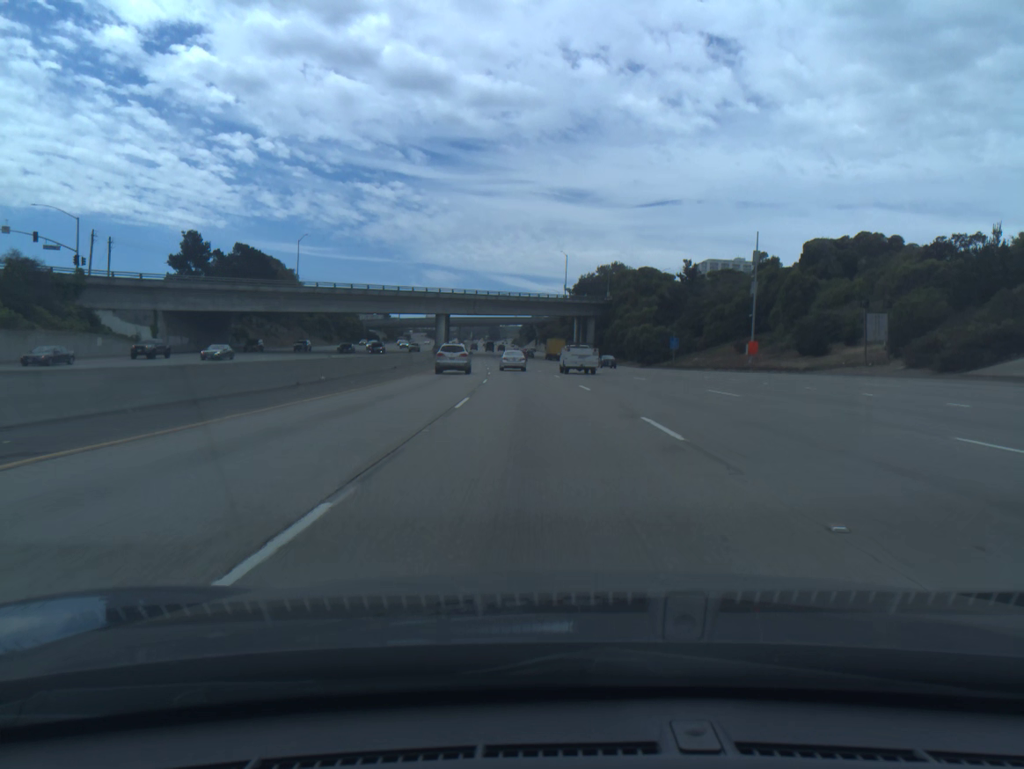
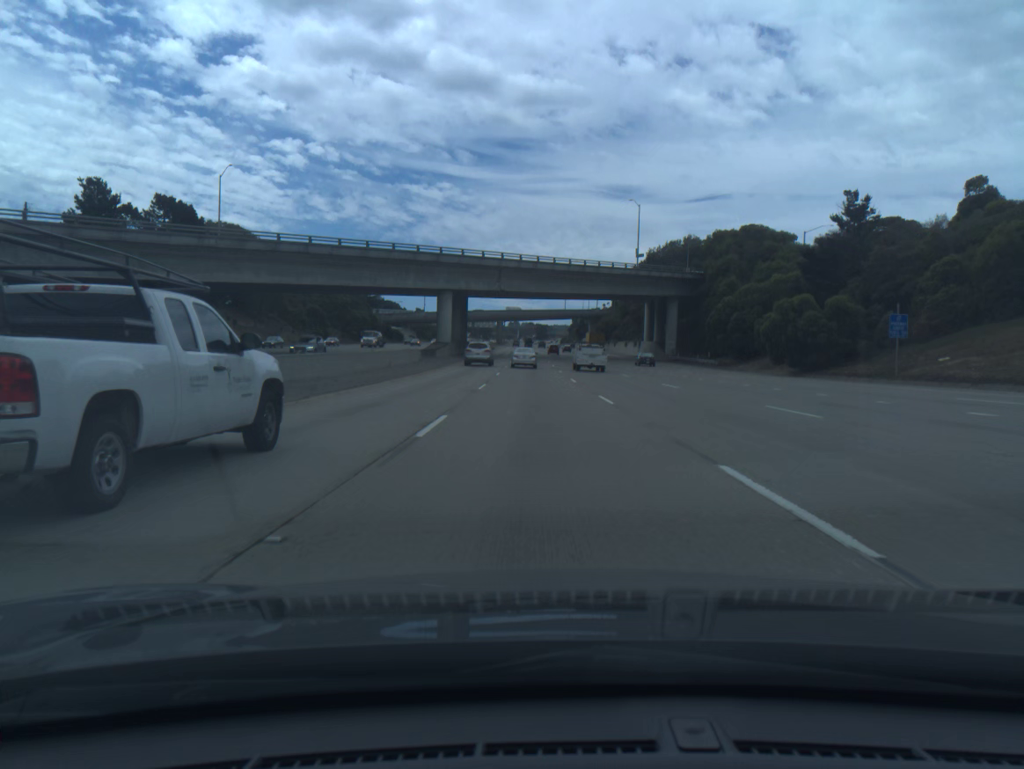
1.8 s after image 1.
(-1.6, +49.8) m; -4°
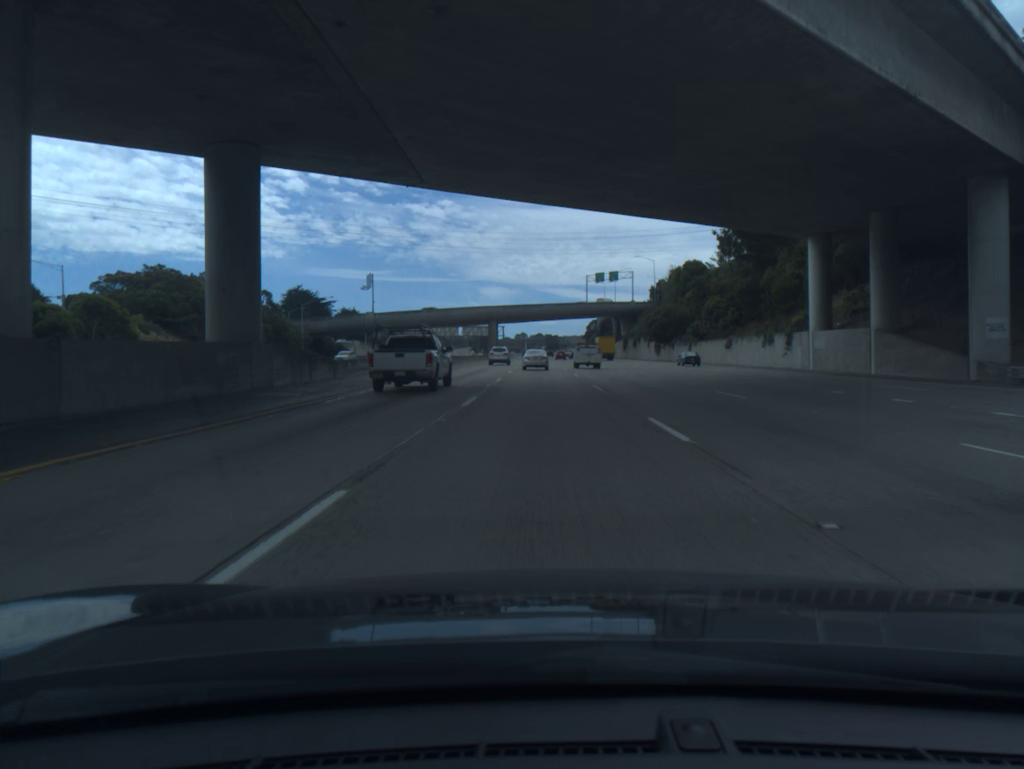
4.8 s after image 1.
(-1.3, +81.5) m; -1°
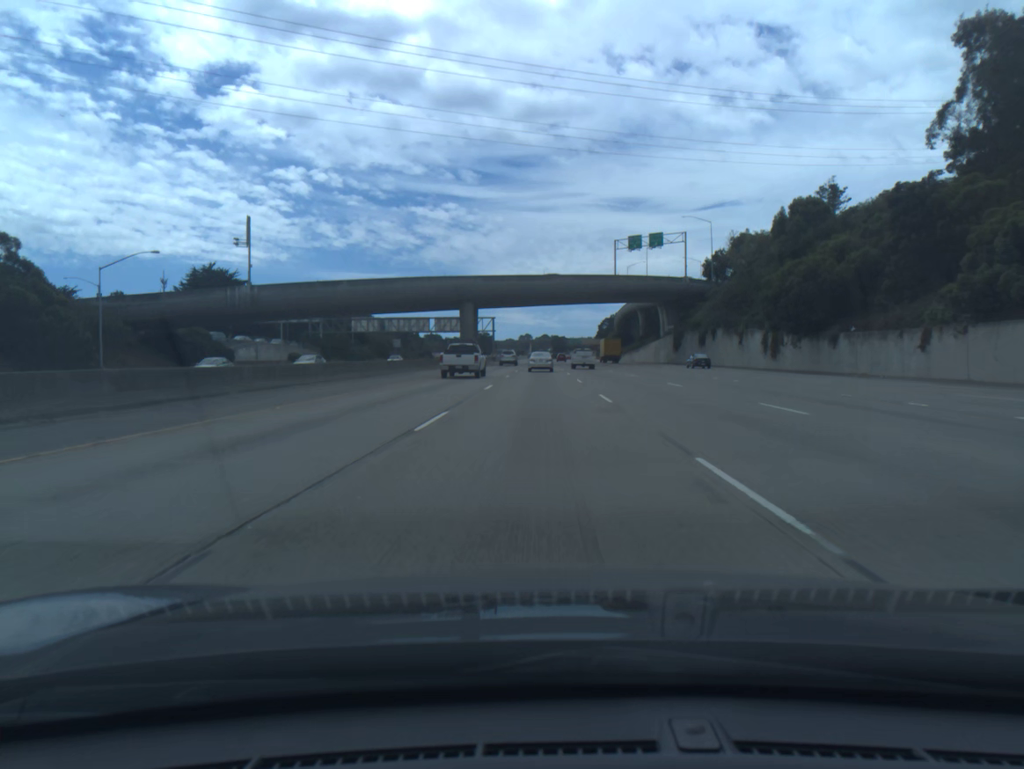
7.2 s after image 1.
(0.0, +63.9) m; 0°
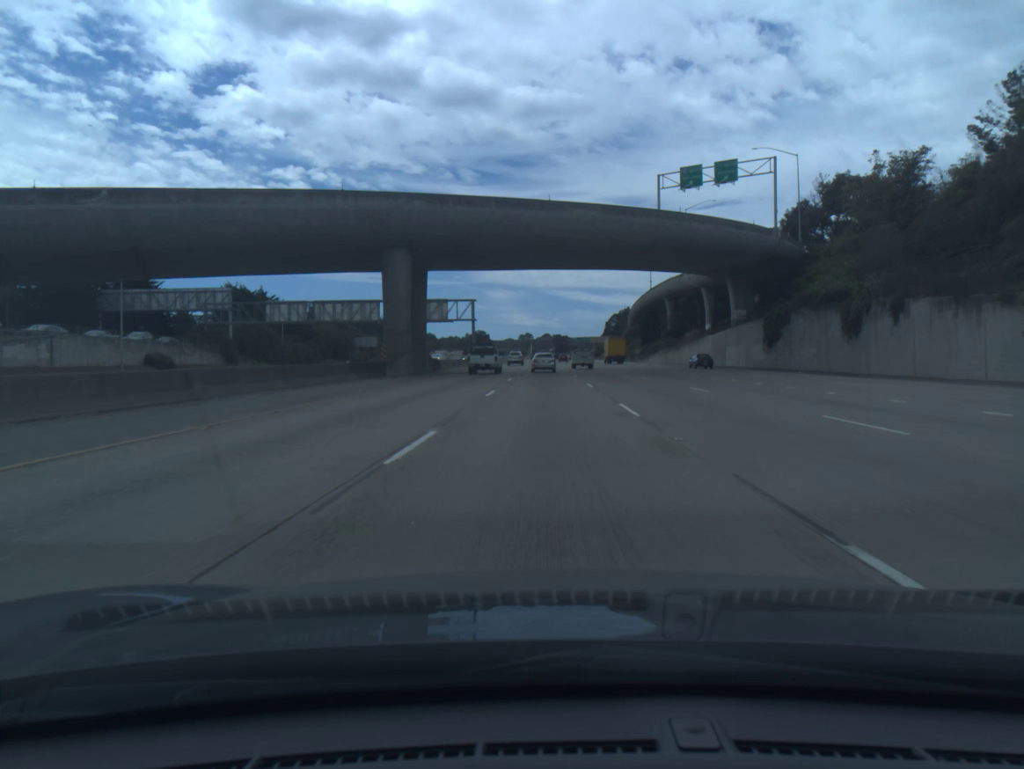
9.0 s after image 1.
(-0.2, +47.8) m; 0°
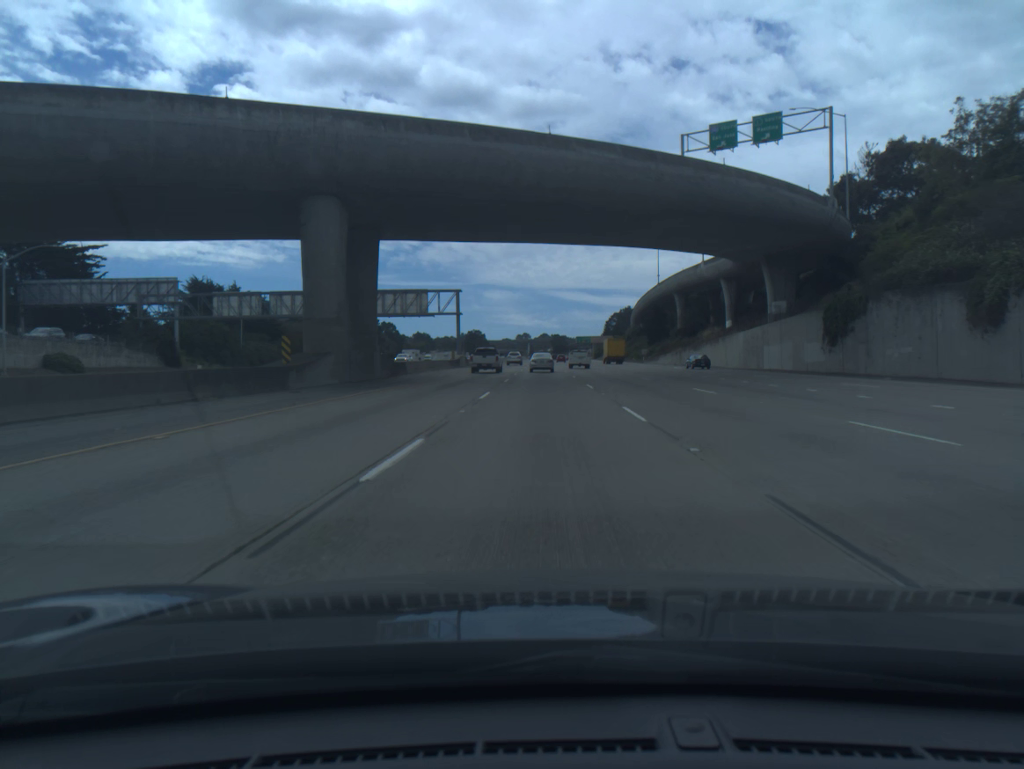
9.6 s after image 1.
(0.0, +16.0) m; 0°
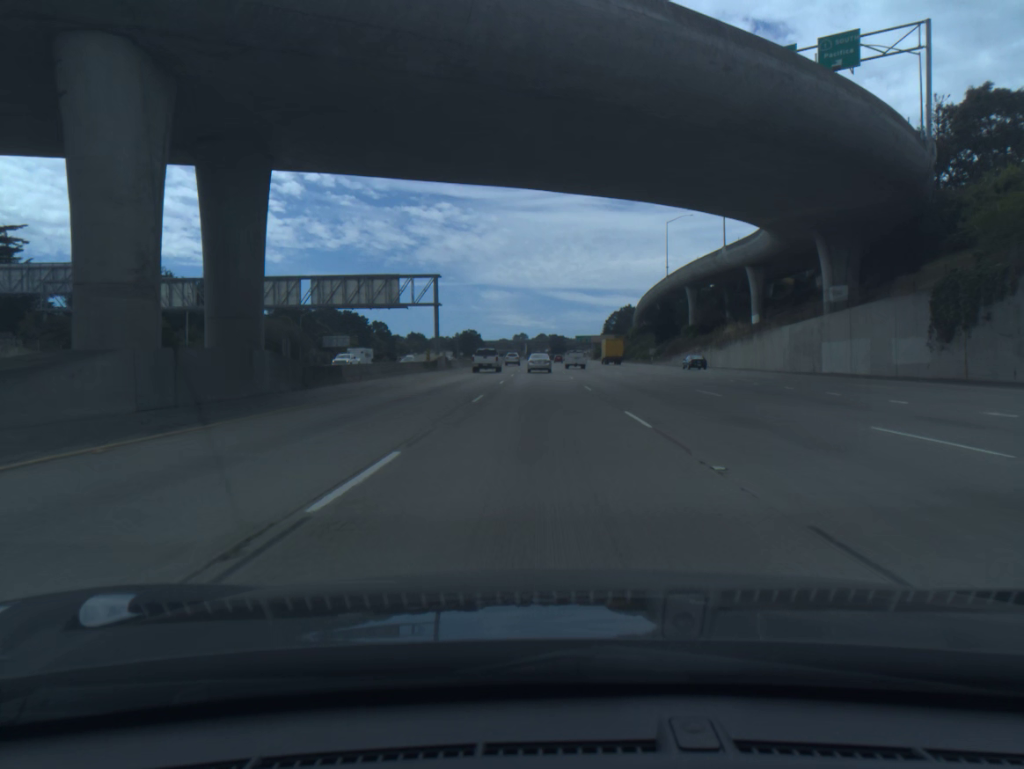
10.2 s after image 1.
(0.0, +16.0) m; 0°
